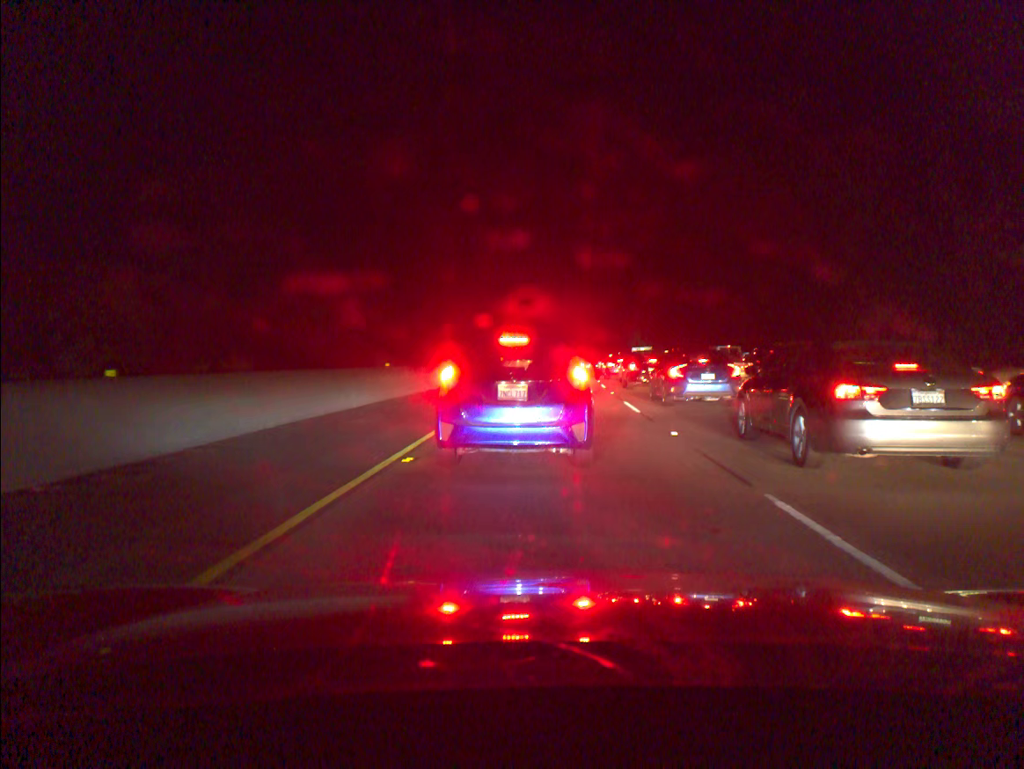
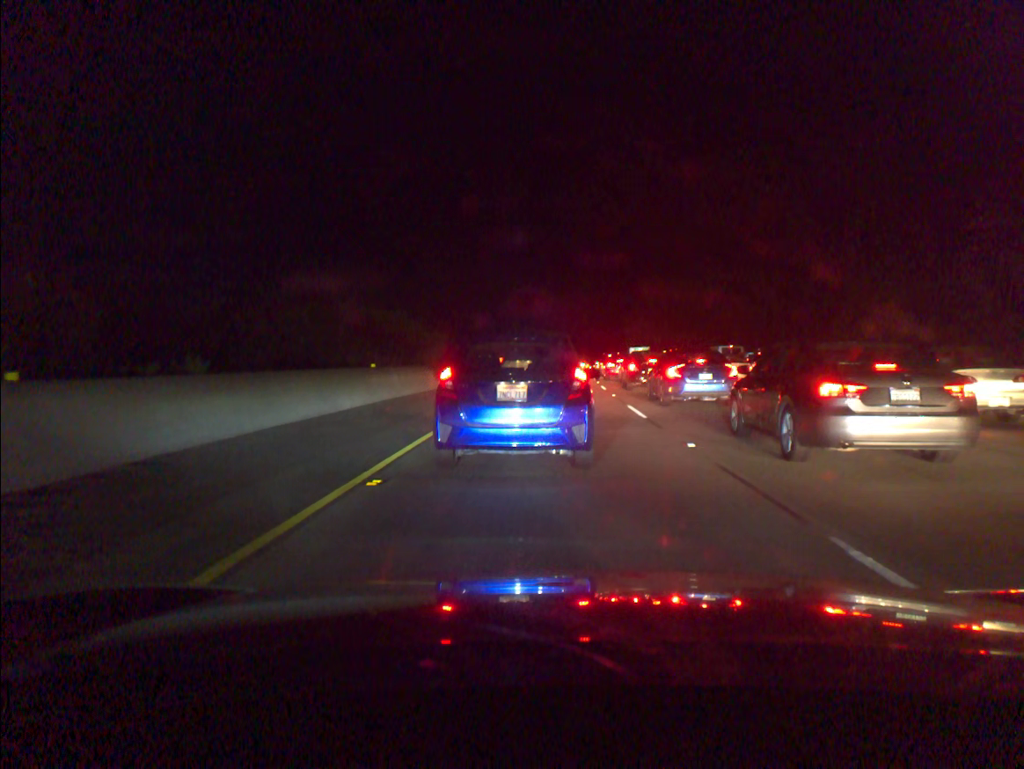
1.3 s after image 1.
(0.0, +1.6) m; 0°
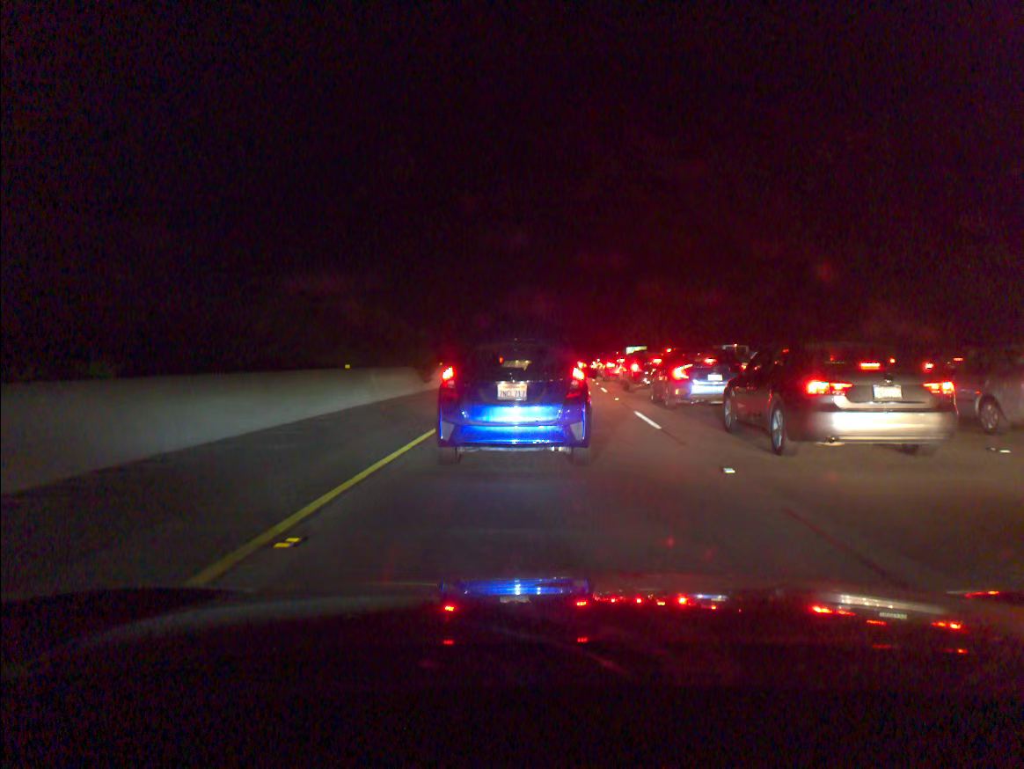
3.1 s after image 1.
(0.0, +2.4) m; 0°
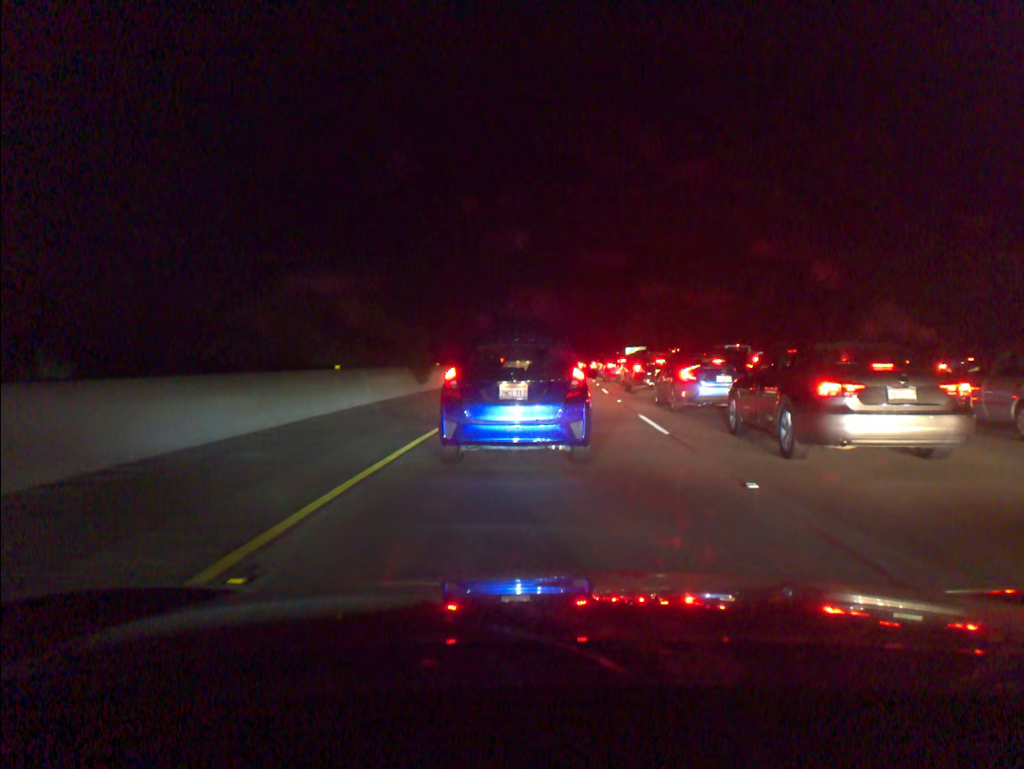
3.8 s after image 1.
(0.0, +0.9) m; 0°
